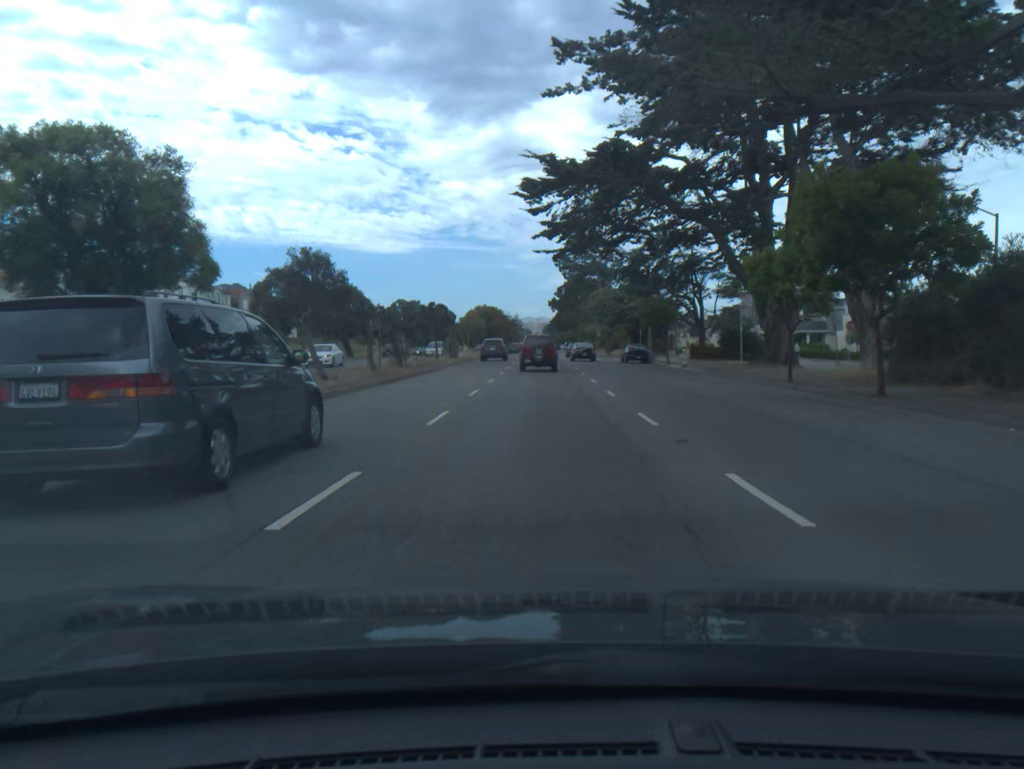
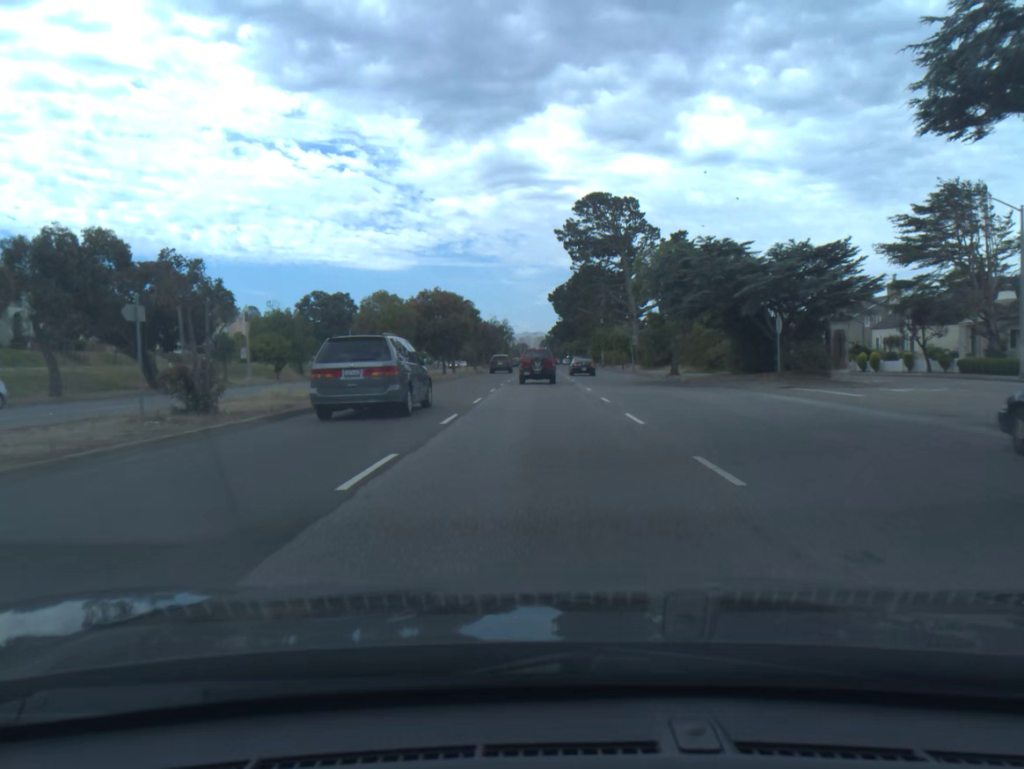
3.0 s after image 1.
(+0.1, +49.6) m; 0°
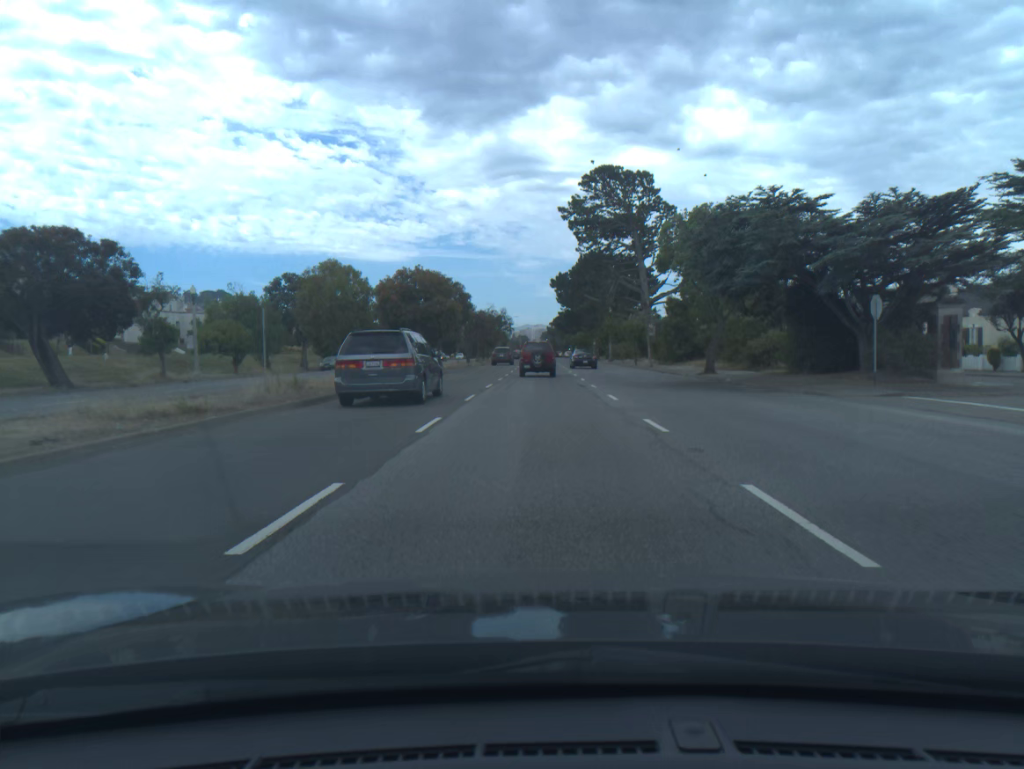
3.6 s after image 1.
(0.0, +9.9) m; 0°
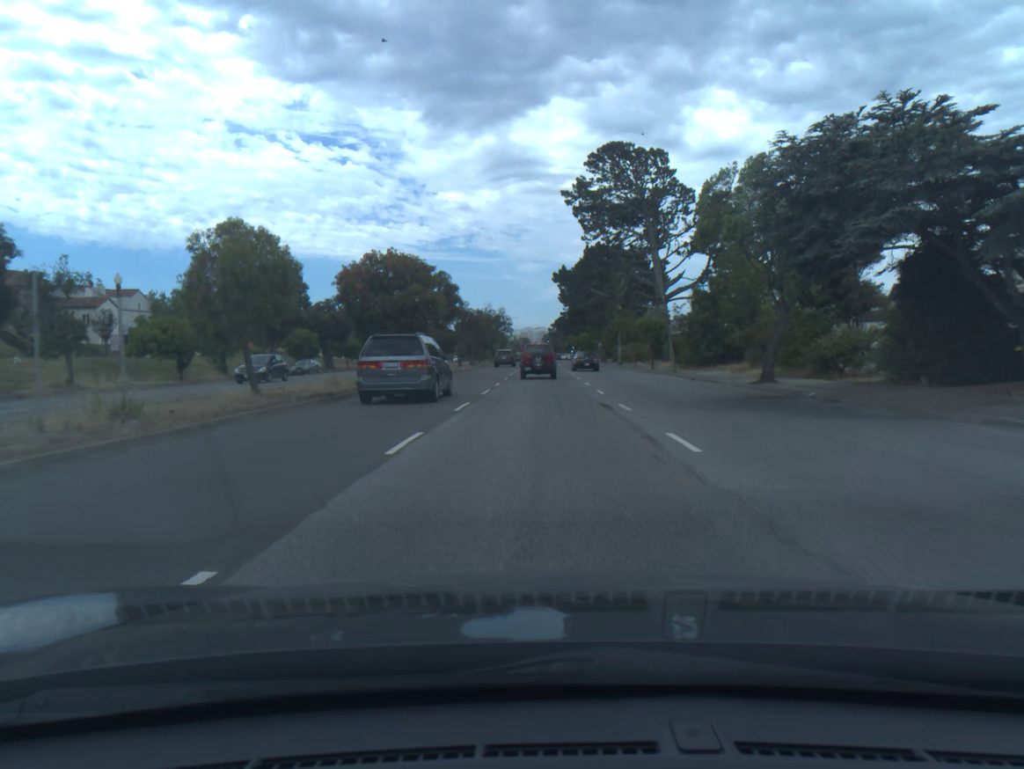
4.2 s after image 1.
(0.0, +9.9) m; 0°
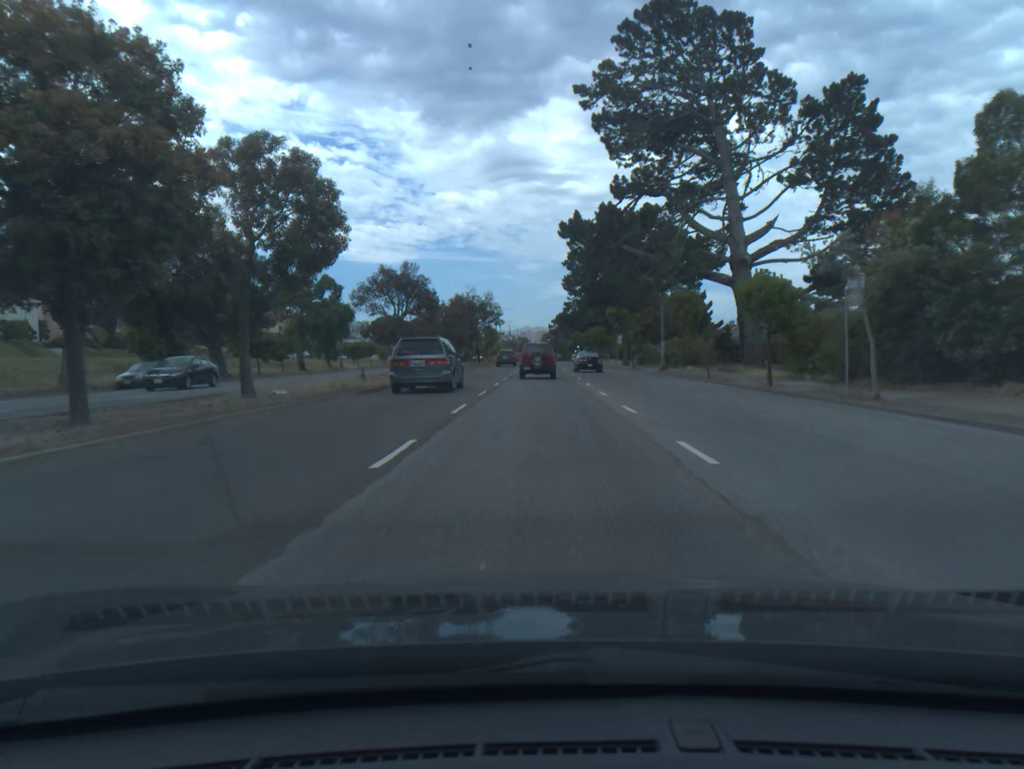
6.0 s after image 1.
(0.0, +29.8) m; 0°
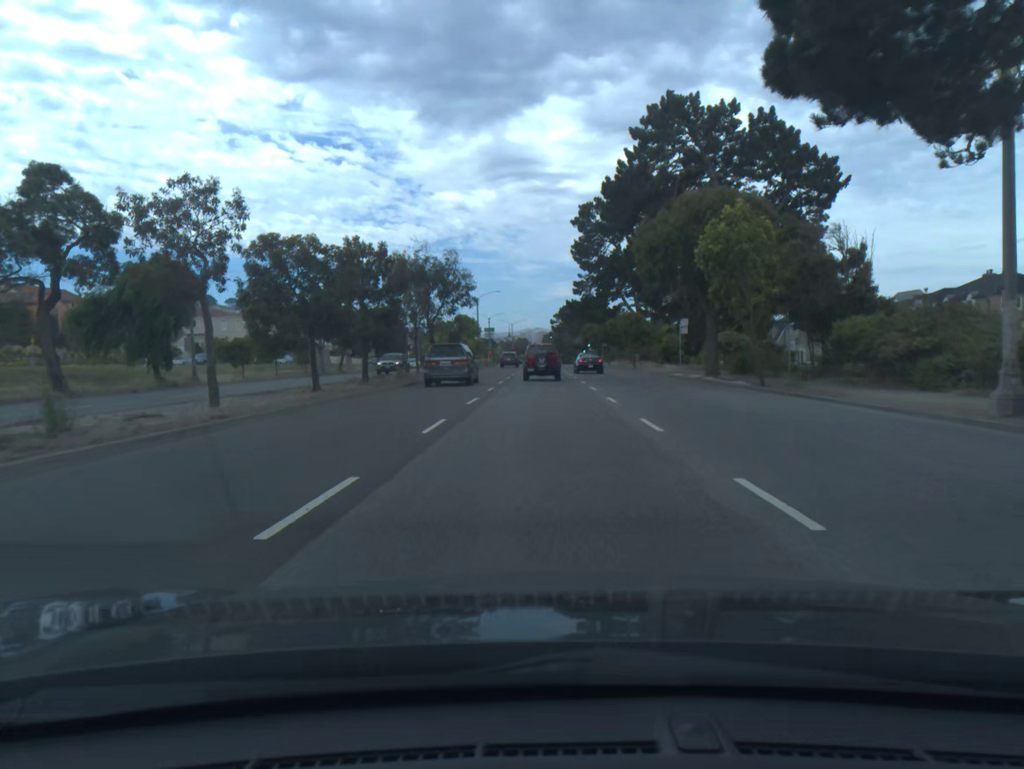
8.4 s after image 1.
(0.0, +39.8) m; 0°
